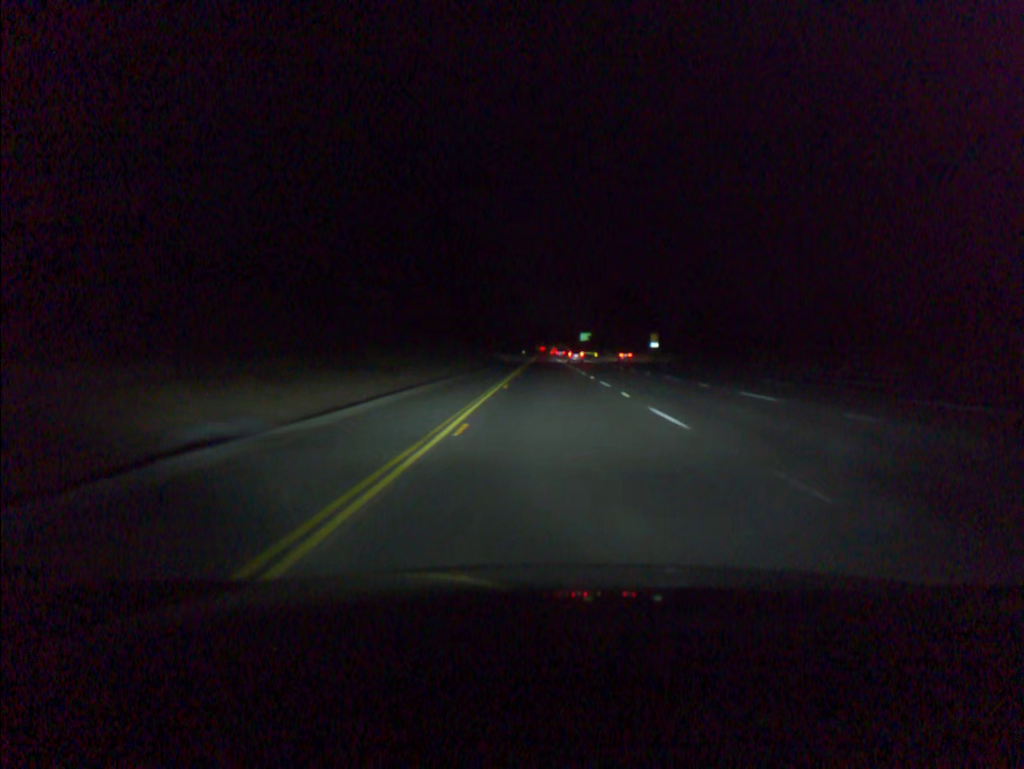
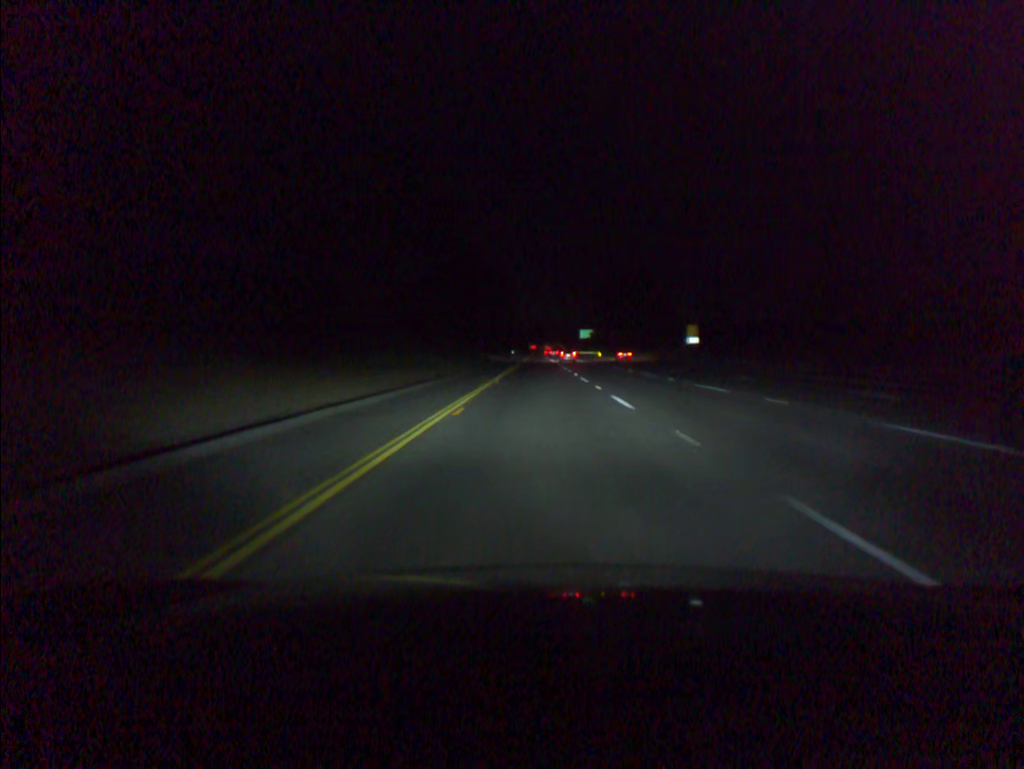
(+0.2, +40.0) m; 0°
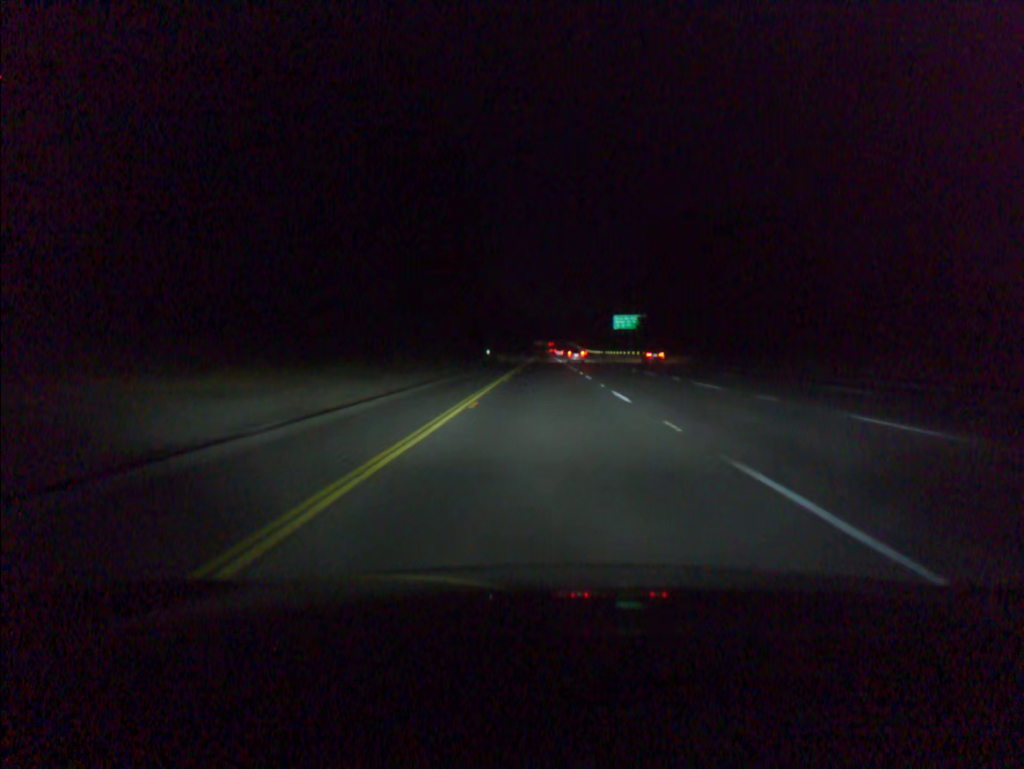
(-0.9, +100.5) m; 0°
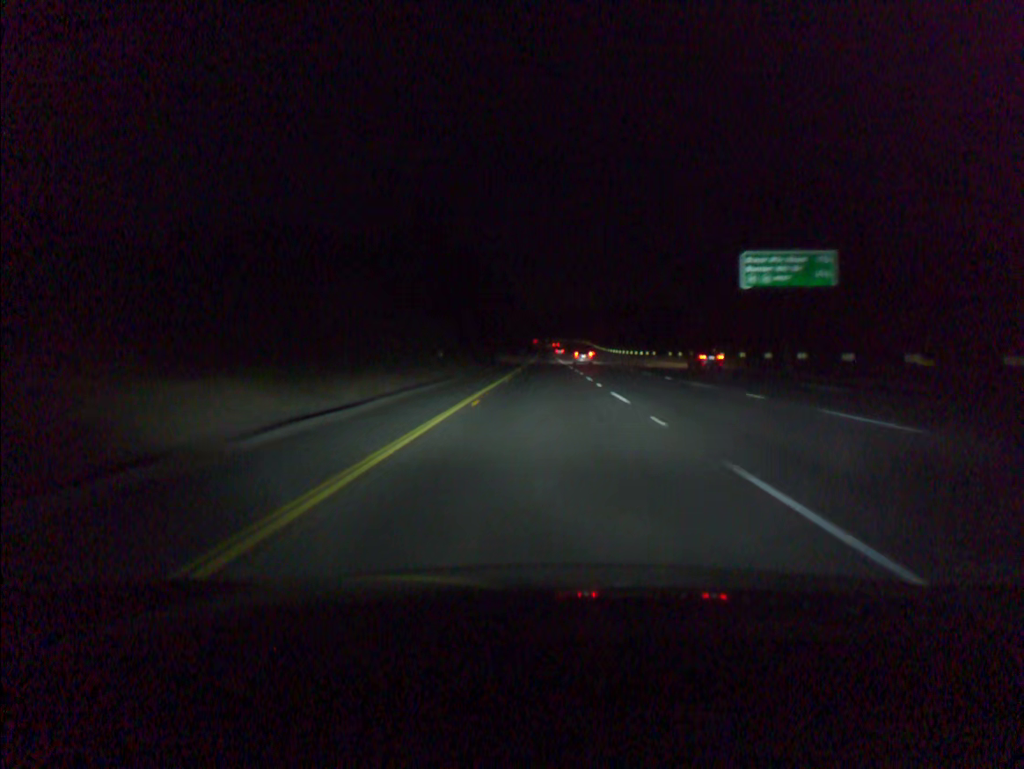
(+0.2, +101.0) m; 0°
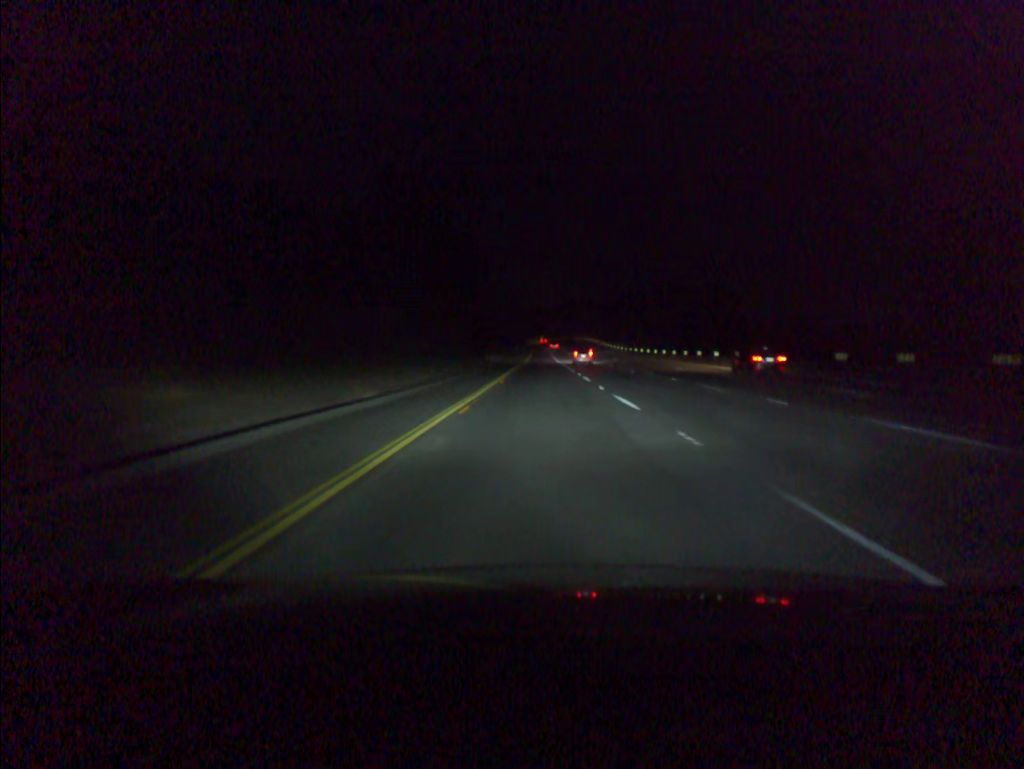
(+0.1, +60.6) m; 0°
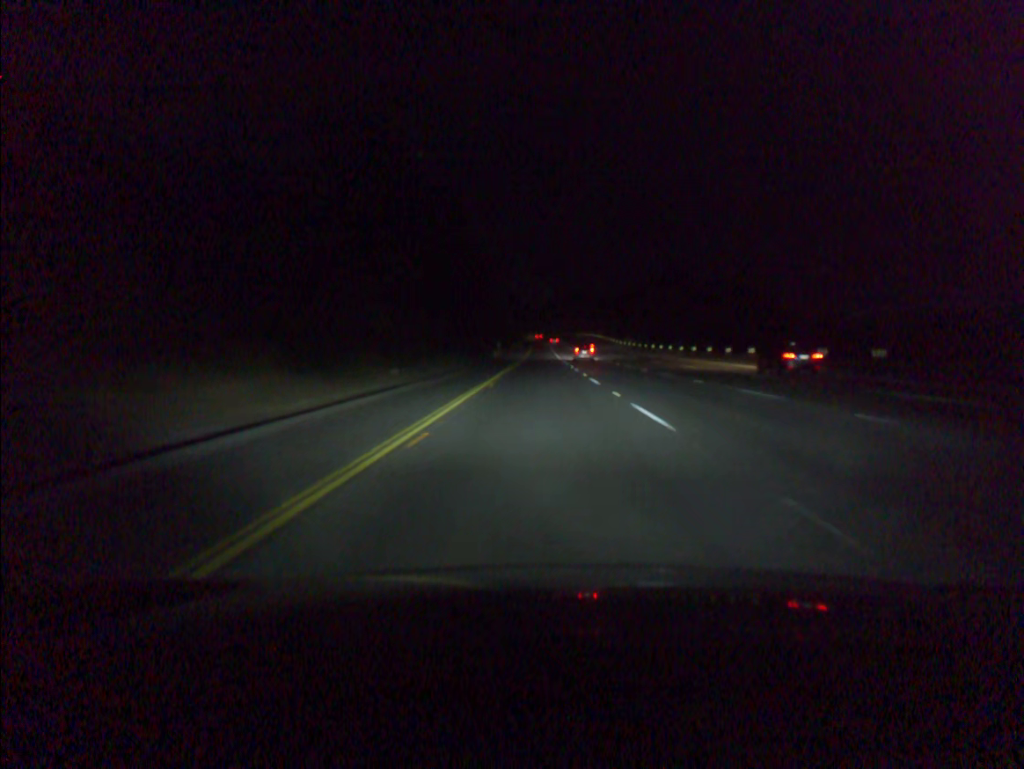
(0.0, +20.2) m; 0°
